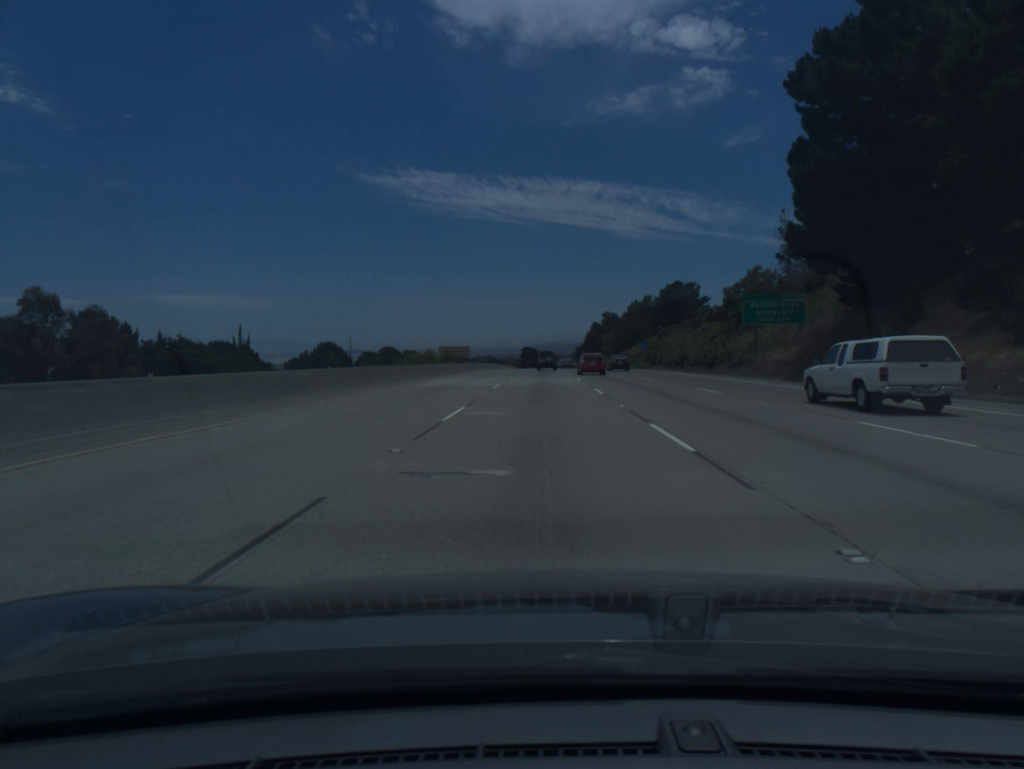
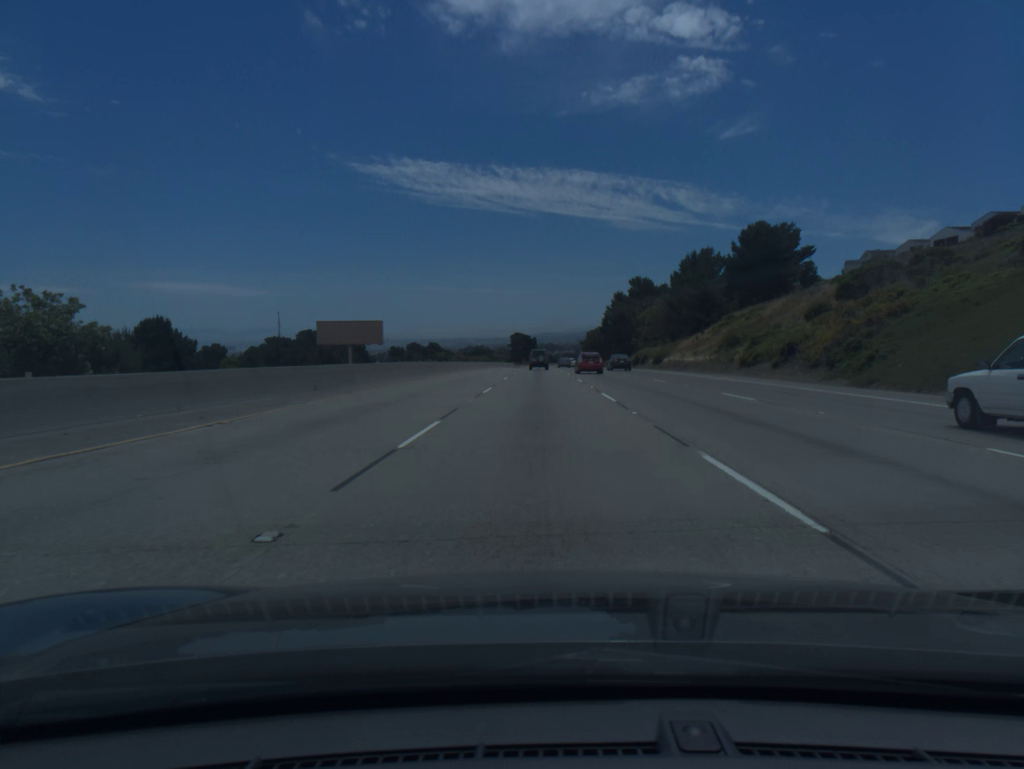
(+0.1, +92.1) m; 0°
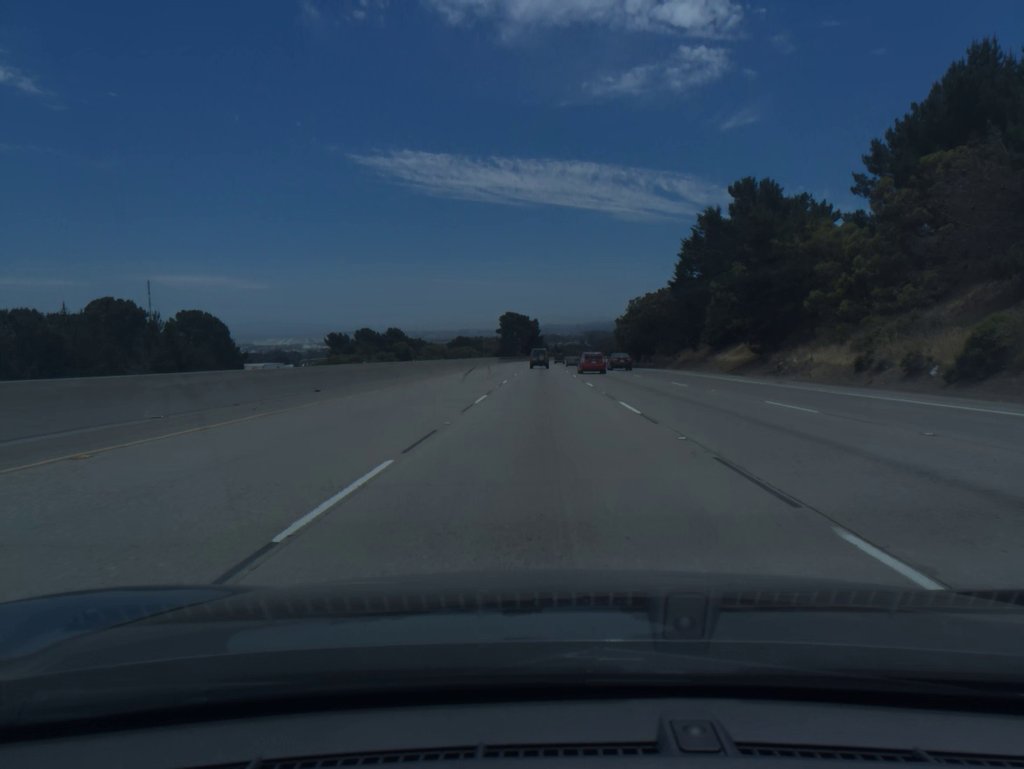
(-0.3, +92.2) m; 0°
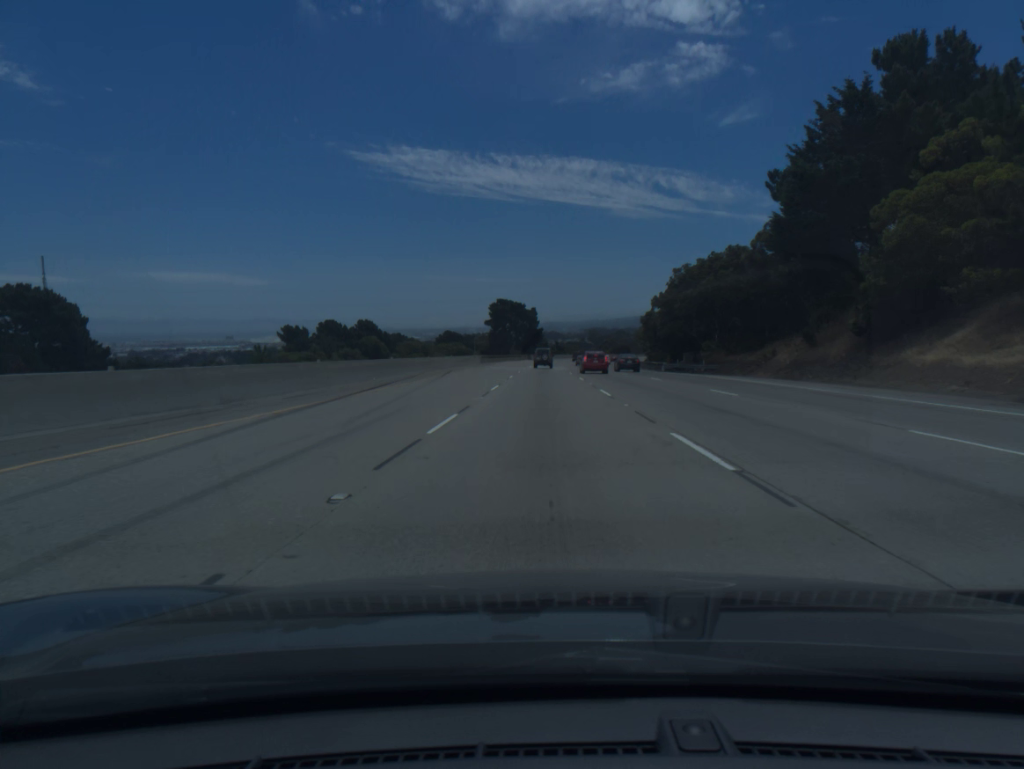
(0.0, +37.1) m; 0°
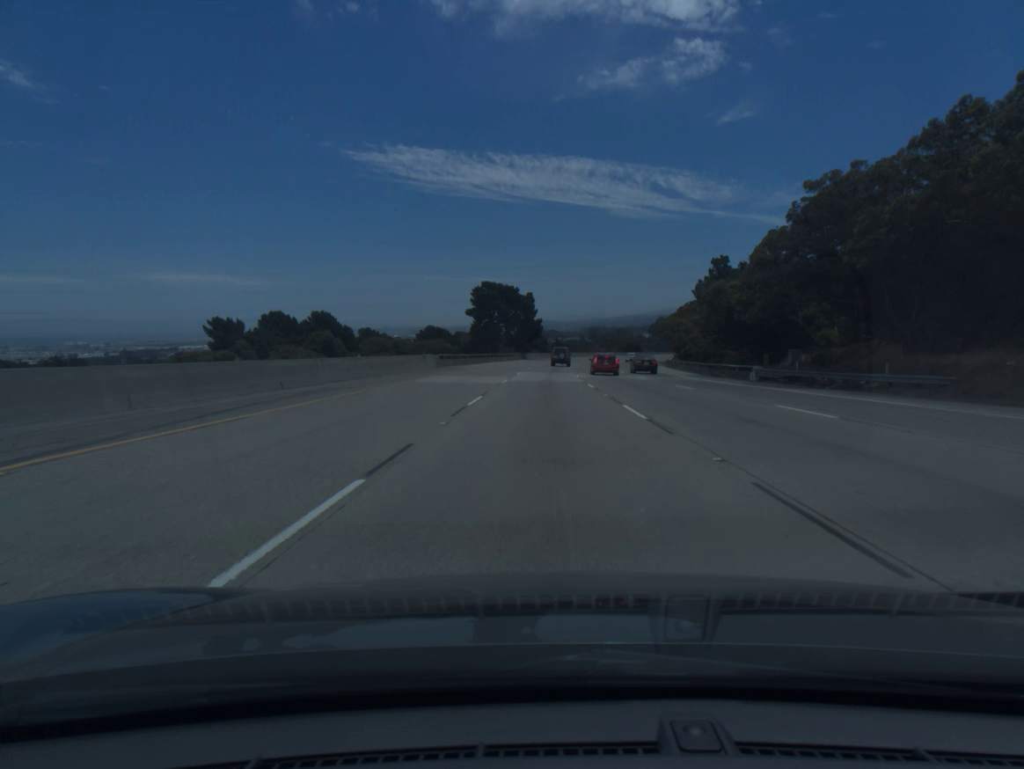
(0.0, +37.2) m; 0°
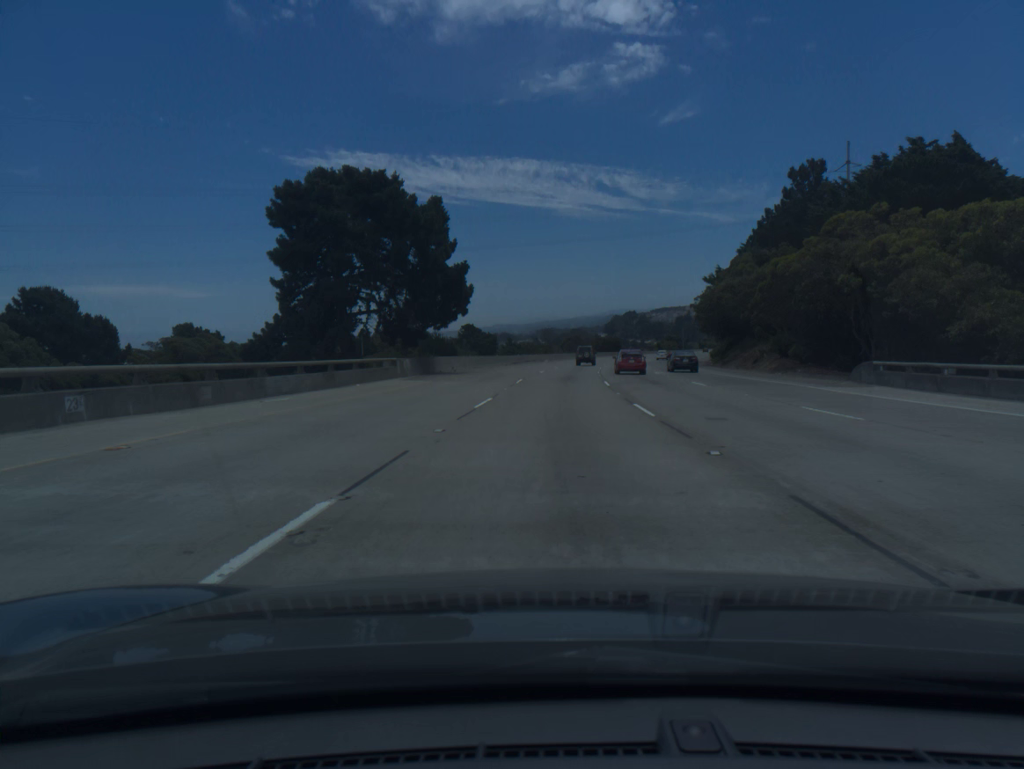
(+1.2, +74.3) m; +3°
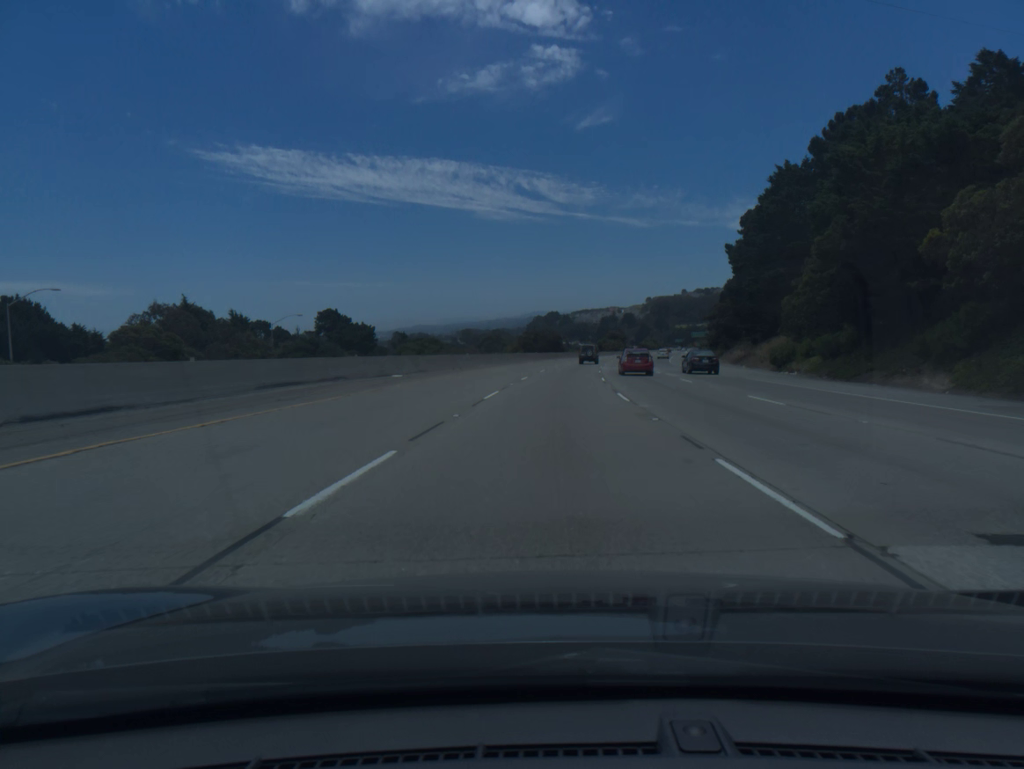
(+3.8, +74.0) m; +6°
